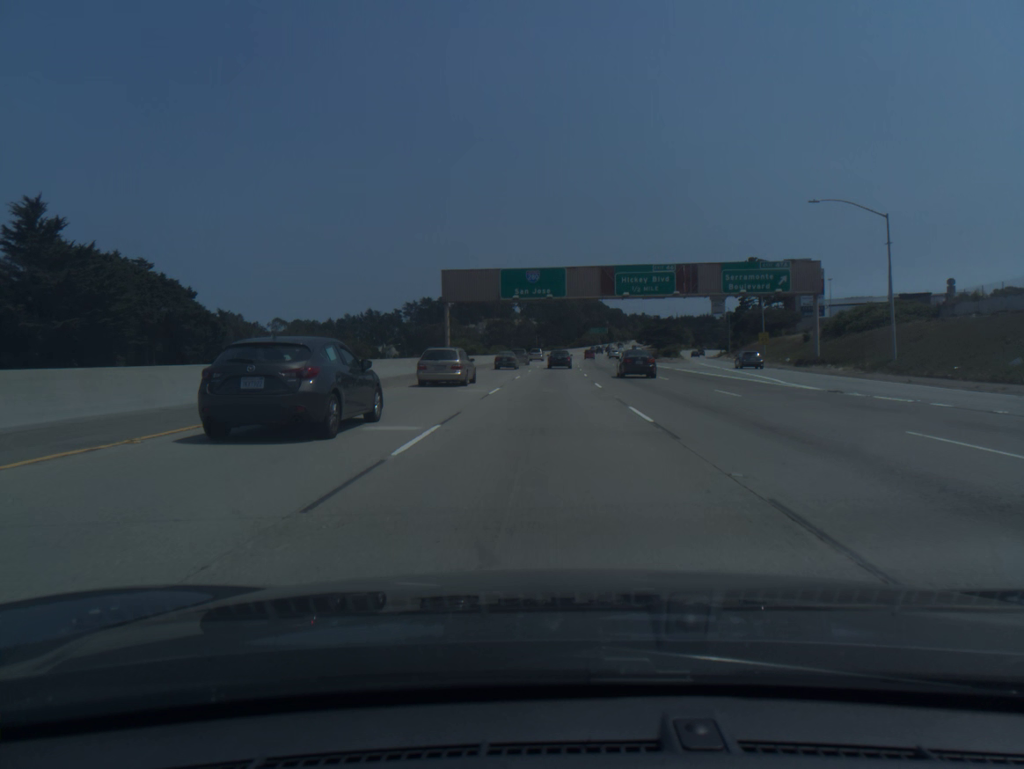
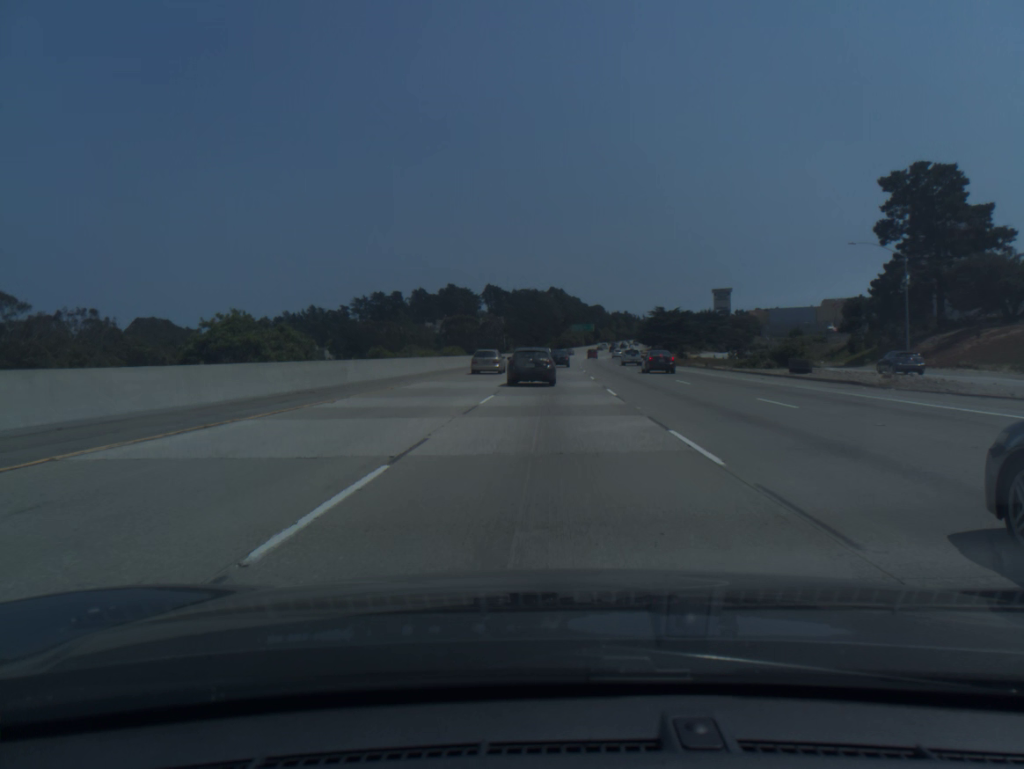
(+1.5, +78.4) m; +2°
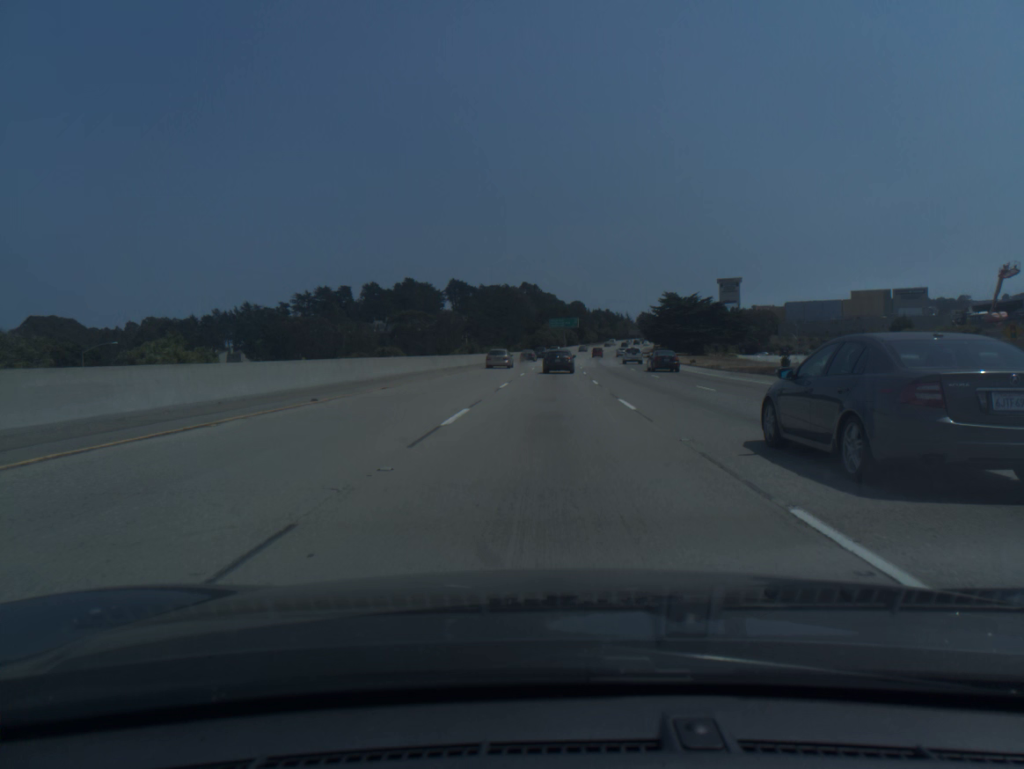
(+1.3, +64.7) m; +2°
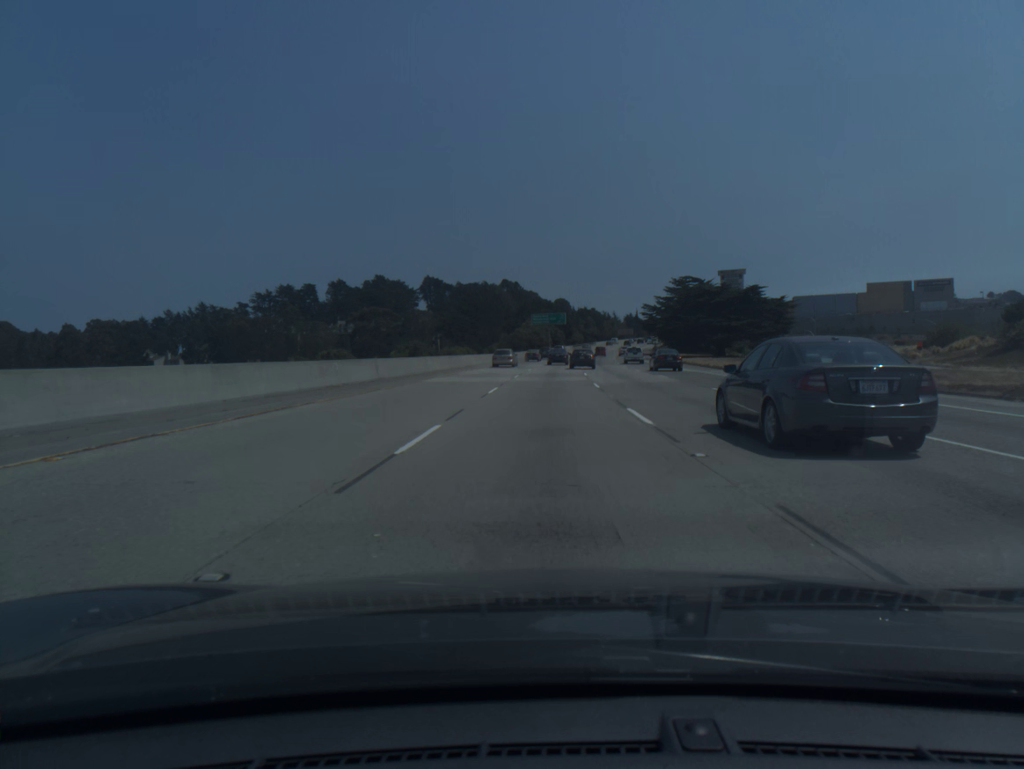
(+0.3, +32.9) m; +1°
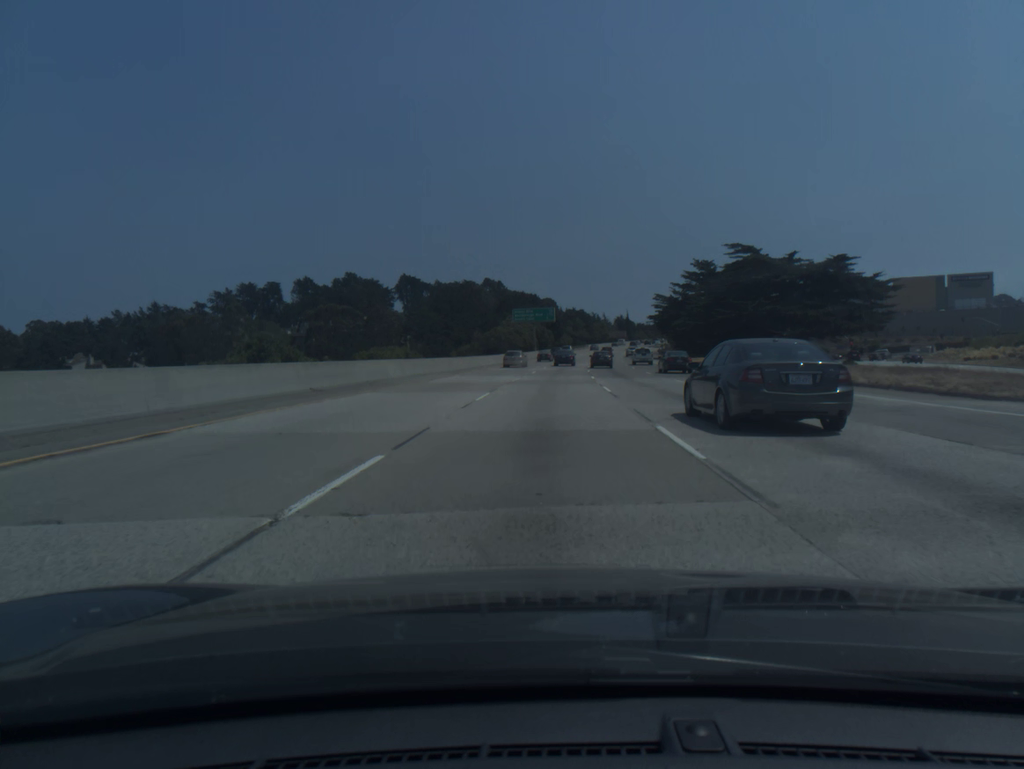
(+0.3, +33.3) m; +1°
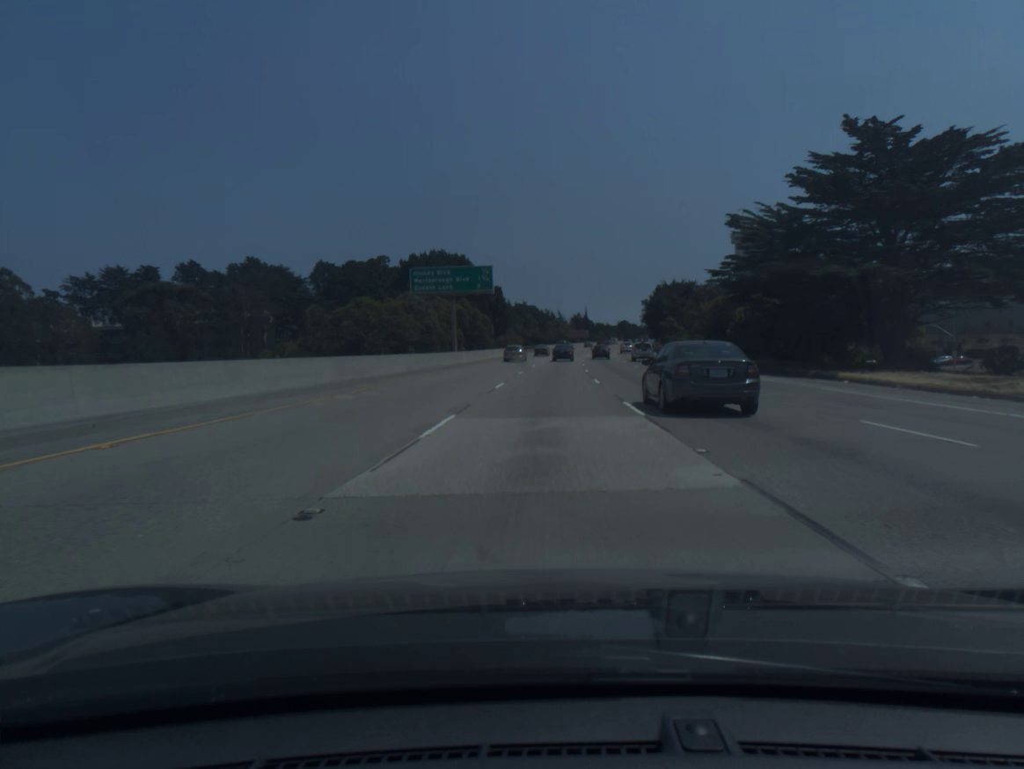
(+1.9, +67.4) m; +4°
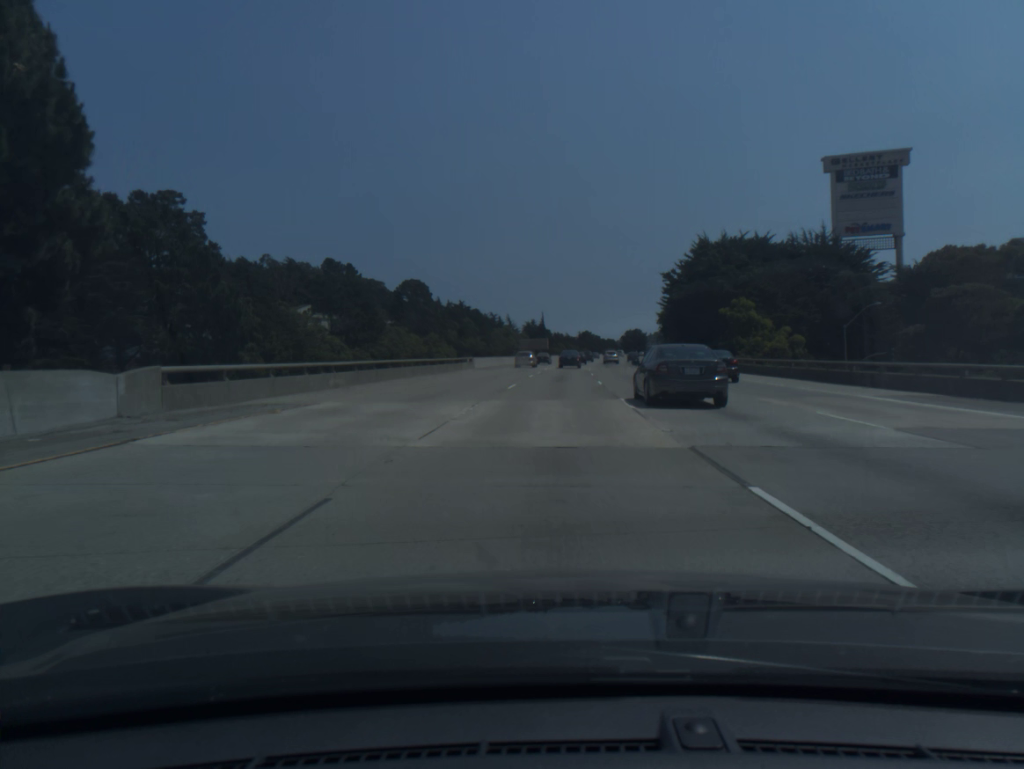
(+2.5, +84.9) m; +4°
